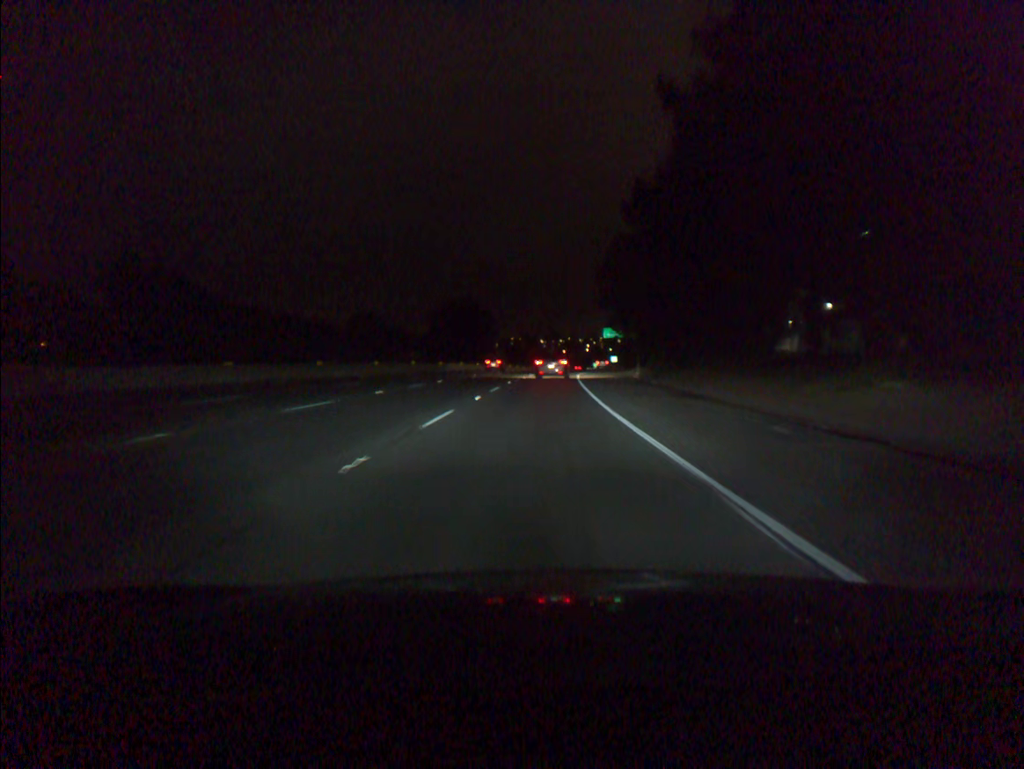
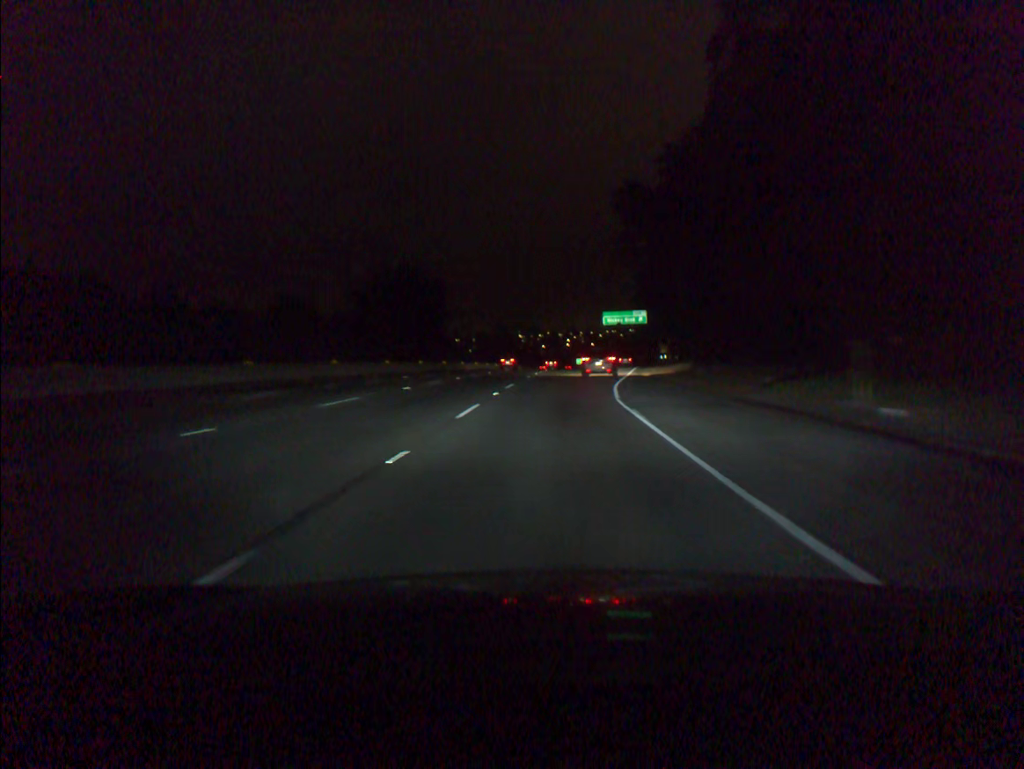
(+0.4, +42.1) m; +2°
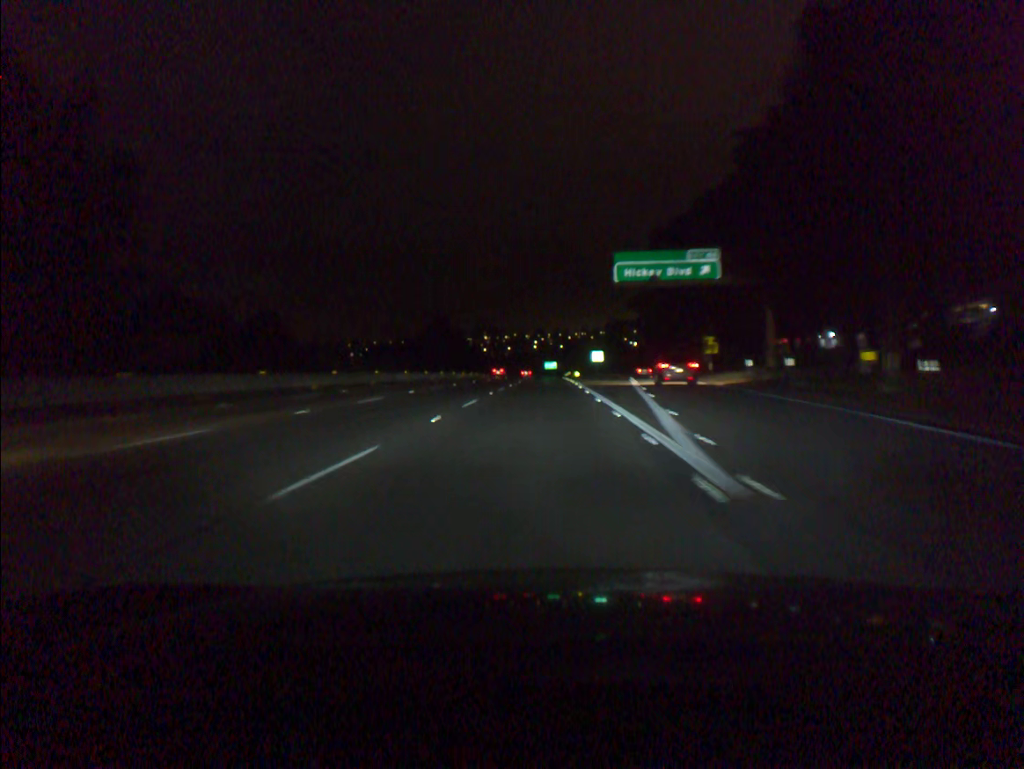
(+2.8, +67.0) m; +2°
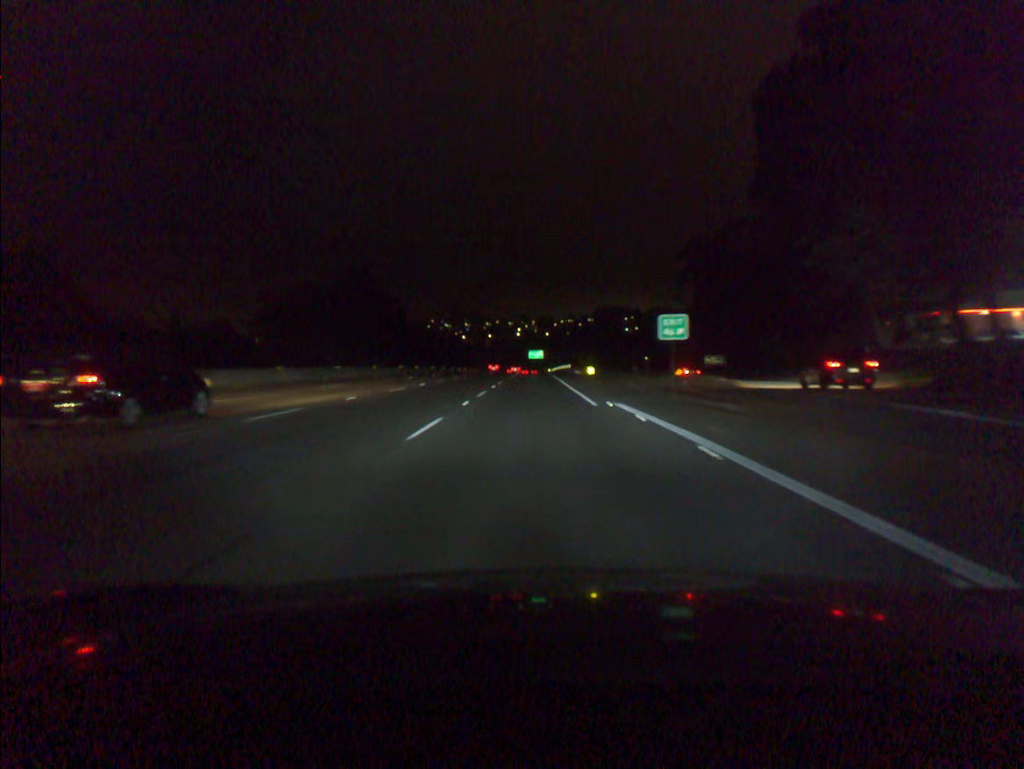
(+0.5, +68.5) m; +1°
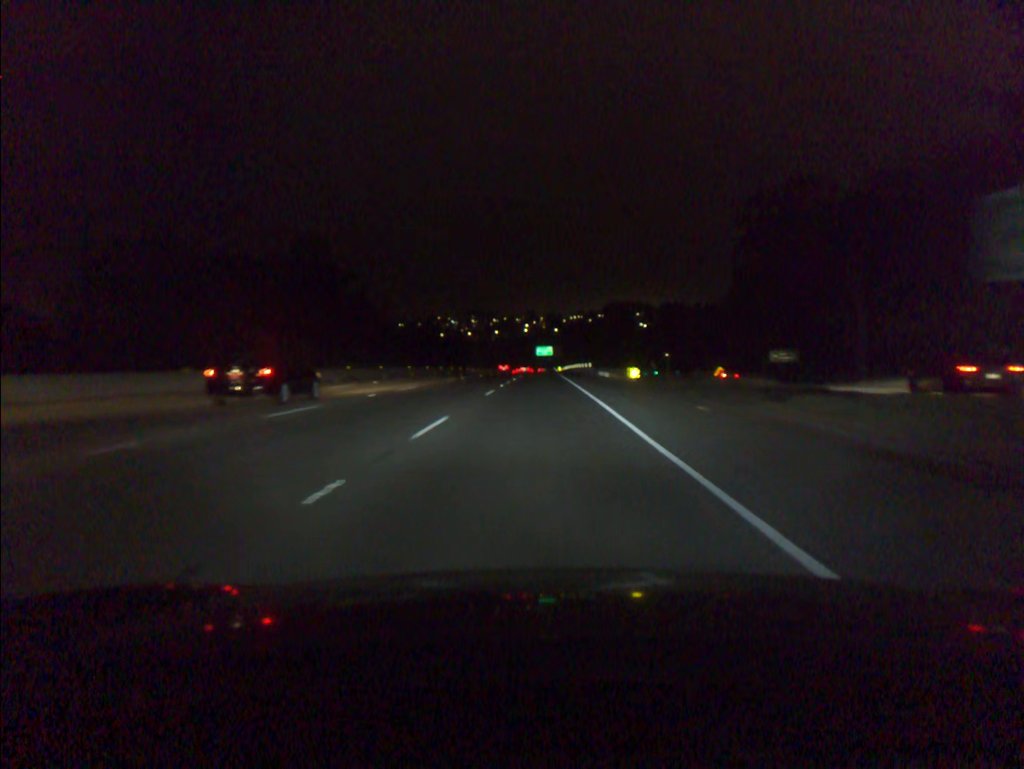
(-0.1, +28.7) m; -1°
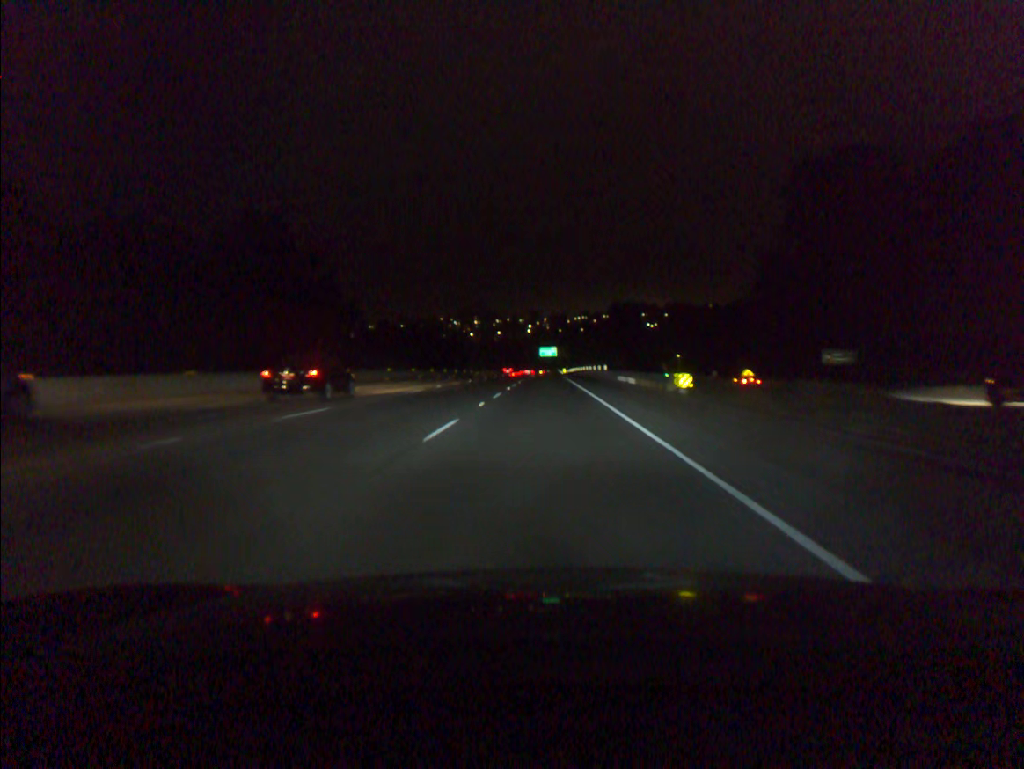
(0.0, +14.6) m; 0°
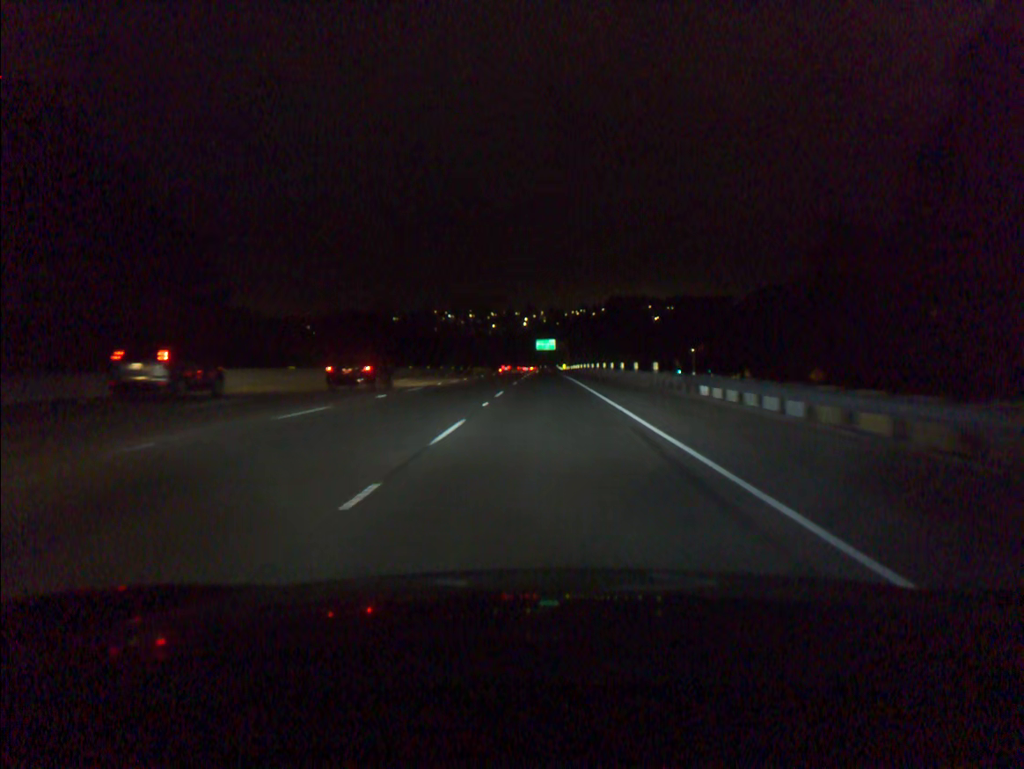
(+0.1, +29.7) m; 0°
